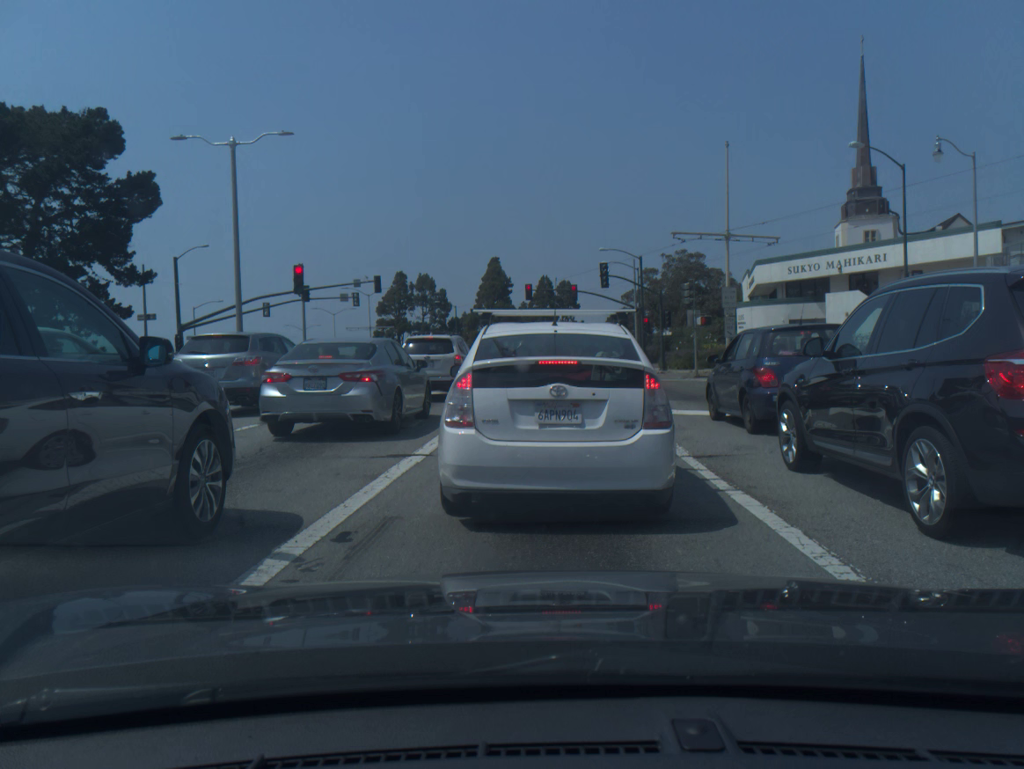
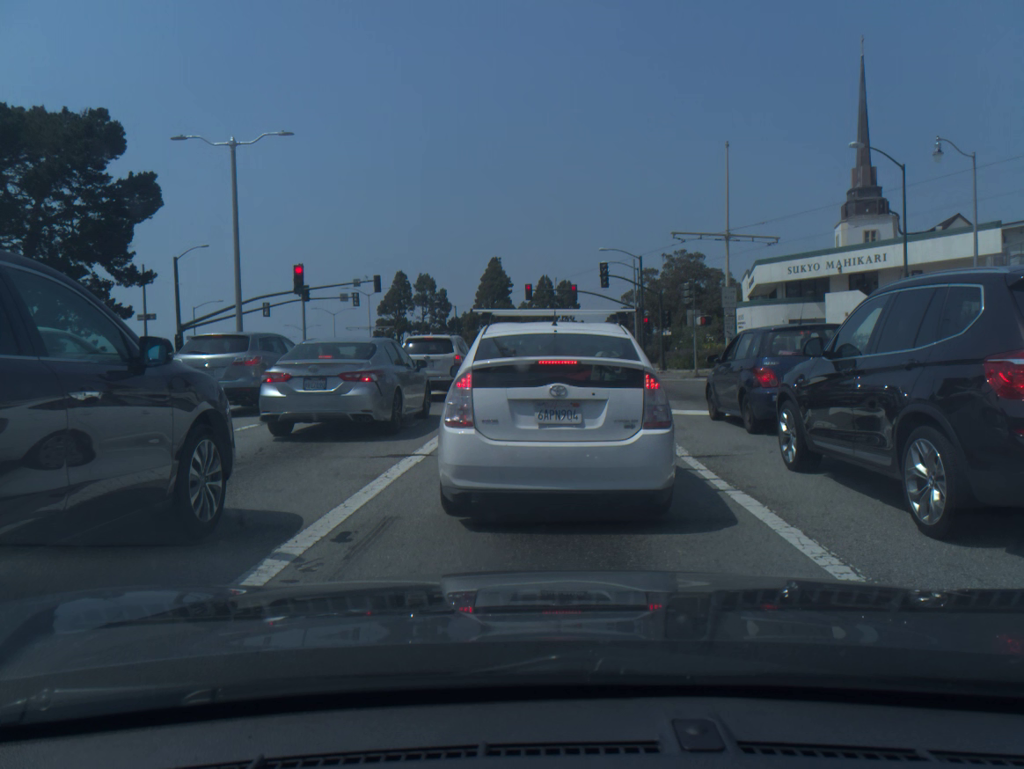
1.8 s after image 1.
(0.0, 0.0) m; 0°
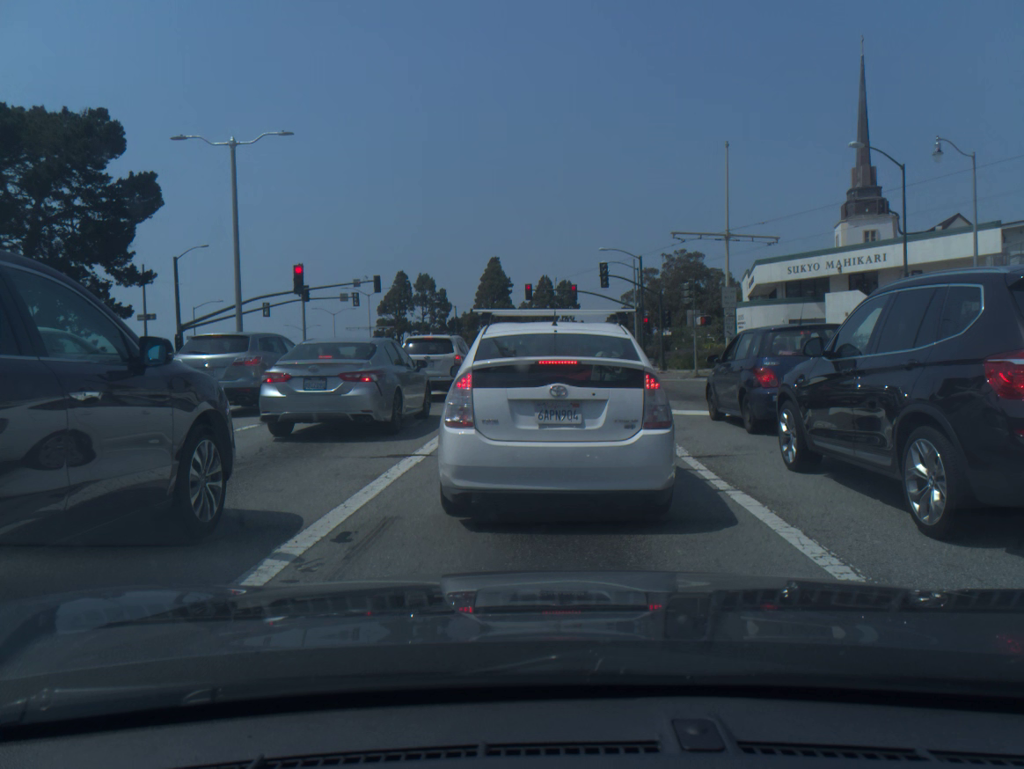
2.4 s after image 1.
(0.0, 0.0) m; 0°
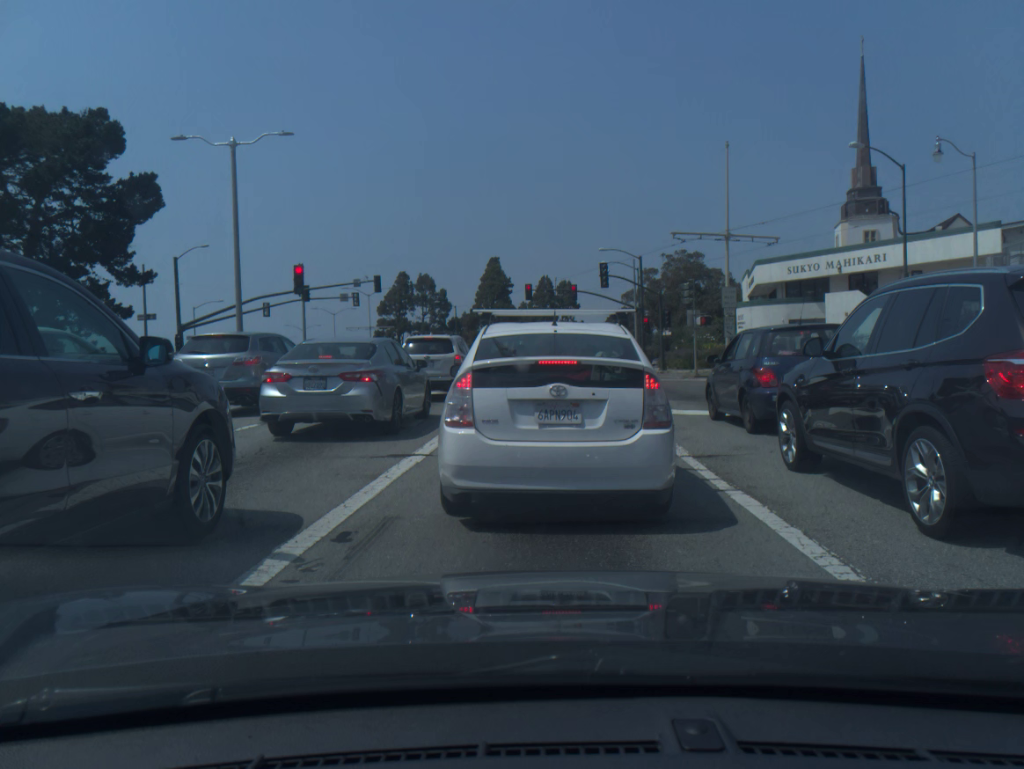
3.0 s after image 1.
(0.0, 0.0) m; 0°
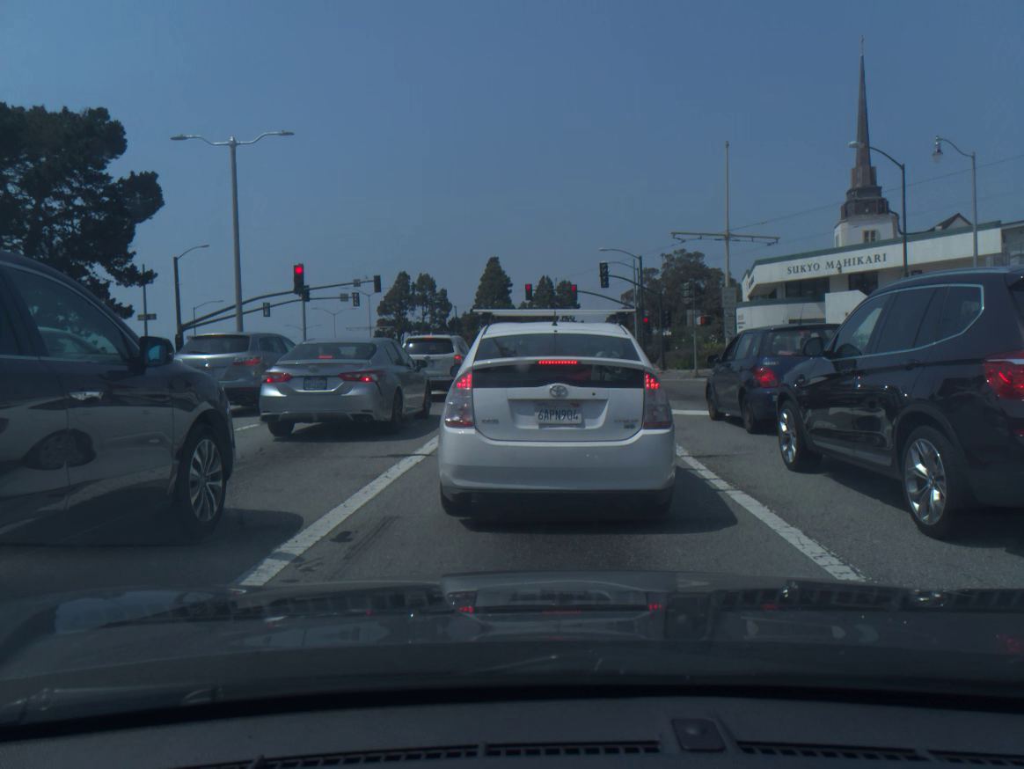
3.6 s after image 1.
(0.0, 0.0) m; 0°
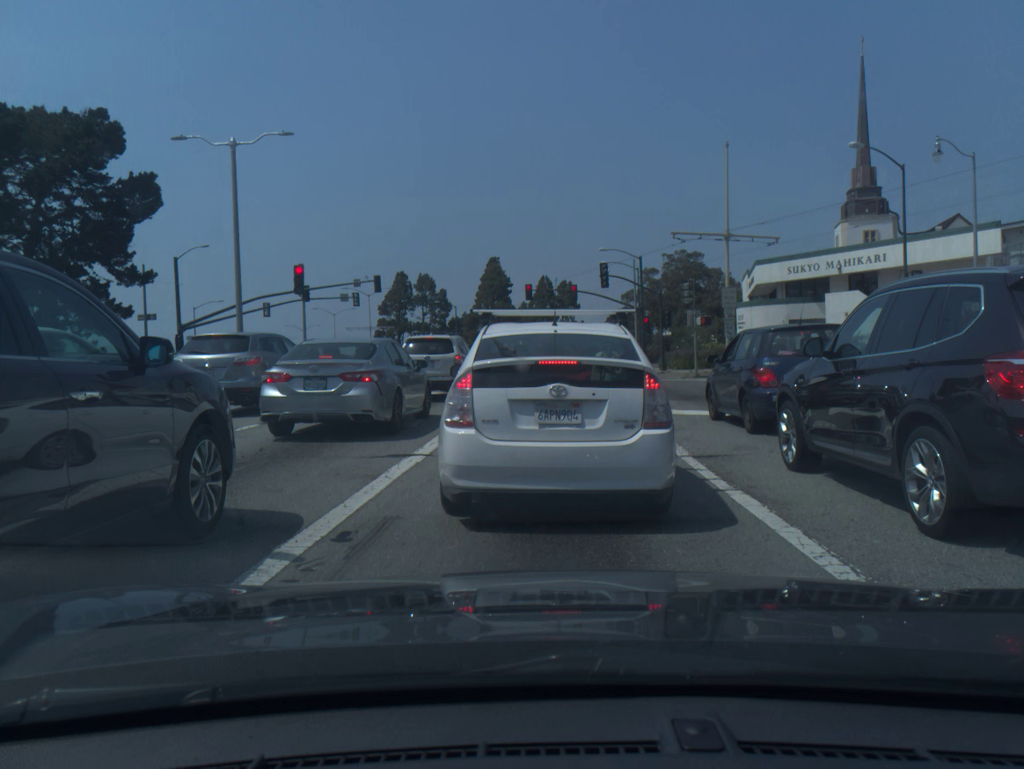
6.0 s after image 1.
(0.0, 0.0) m; 0°
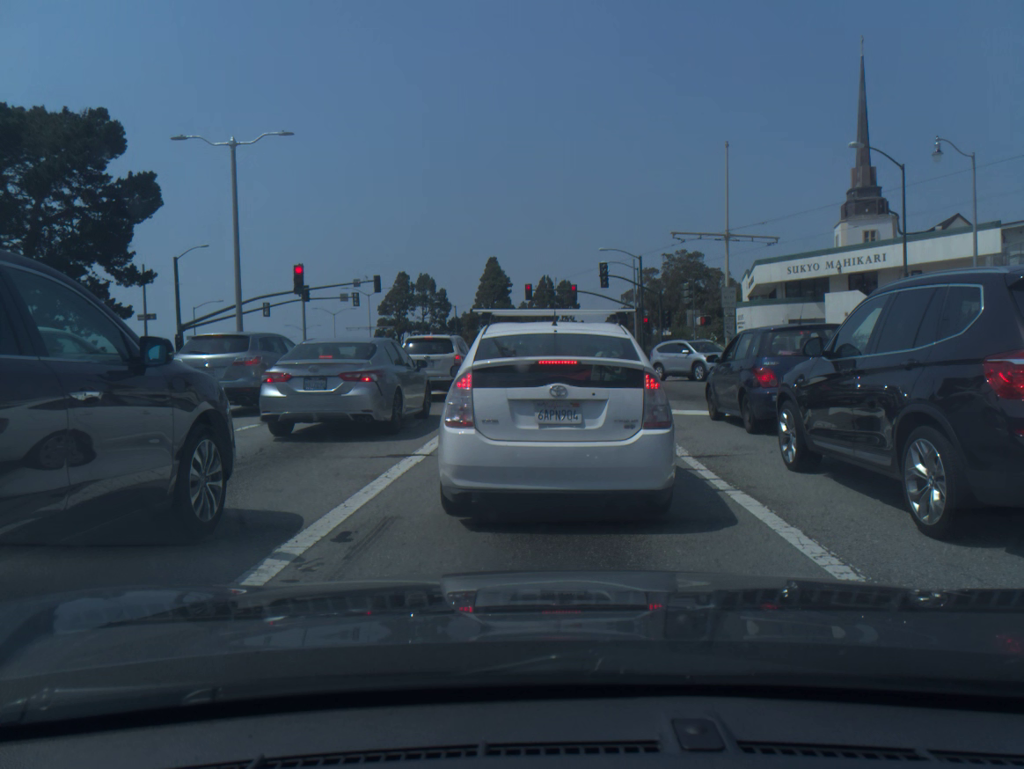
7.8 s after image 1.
(0.0, 0.0) m; 0°
